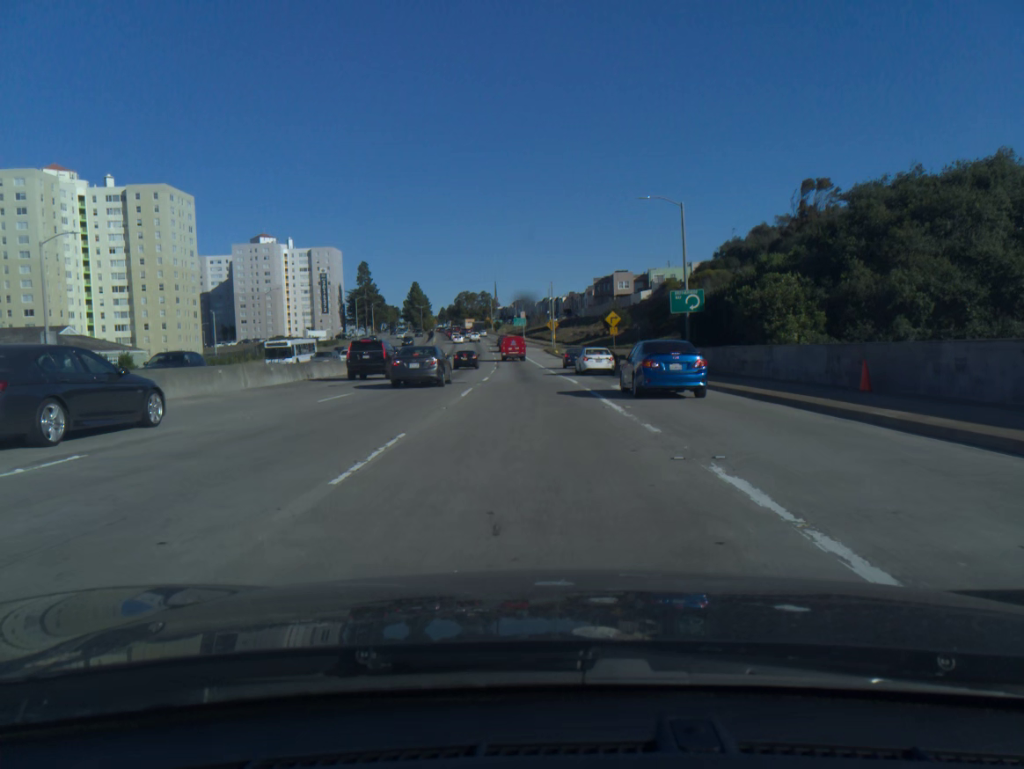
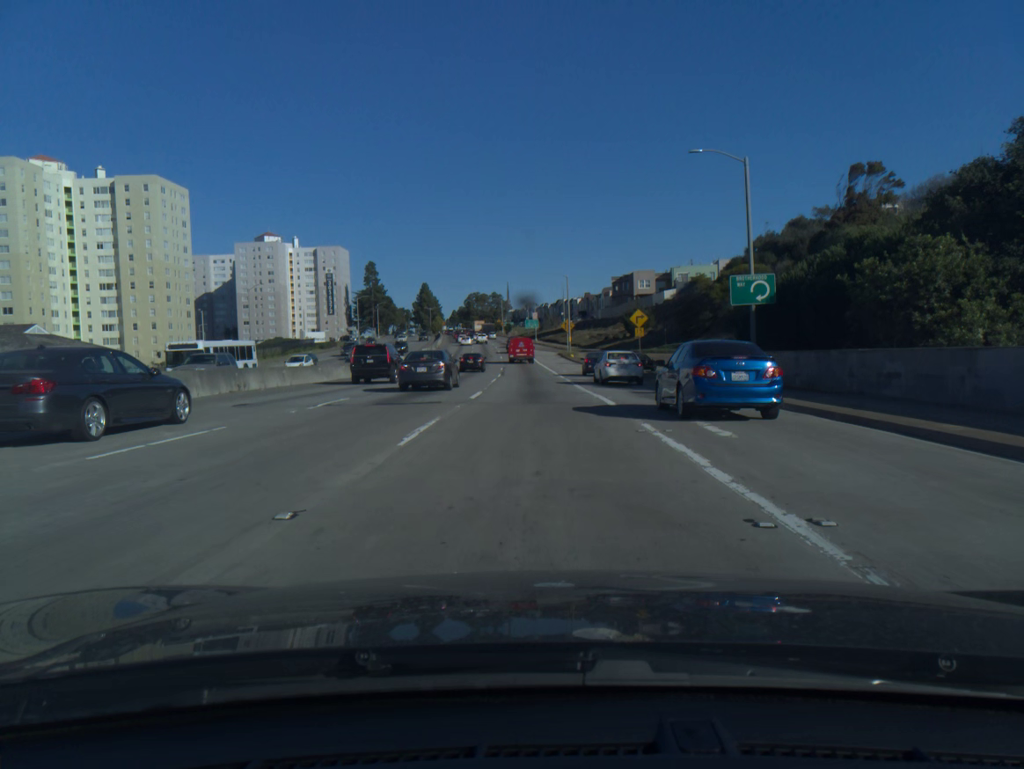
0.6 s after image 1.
(-0.1, +11.0) m; -1°
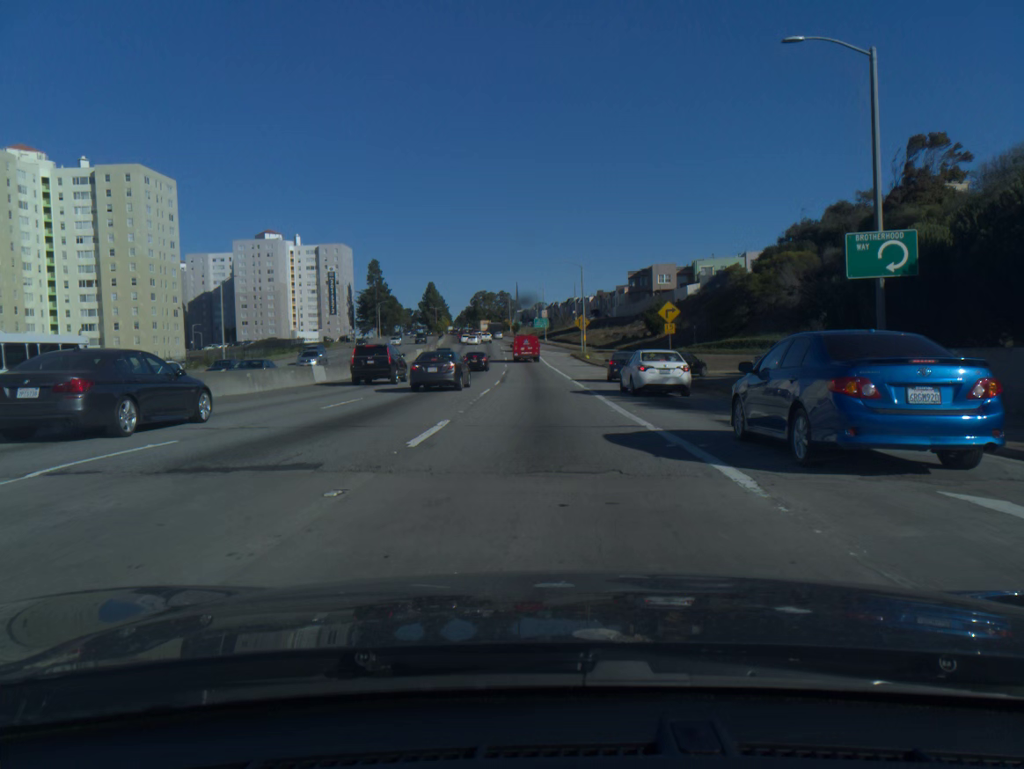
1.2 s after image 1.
(-0.1, +11.7) m; -1°
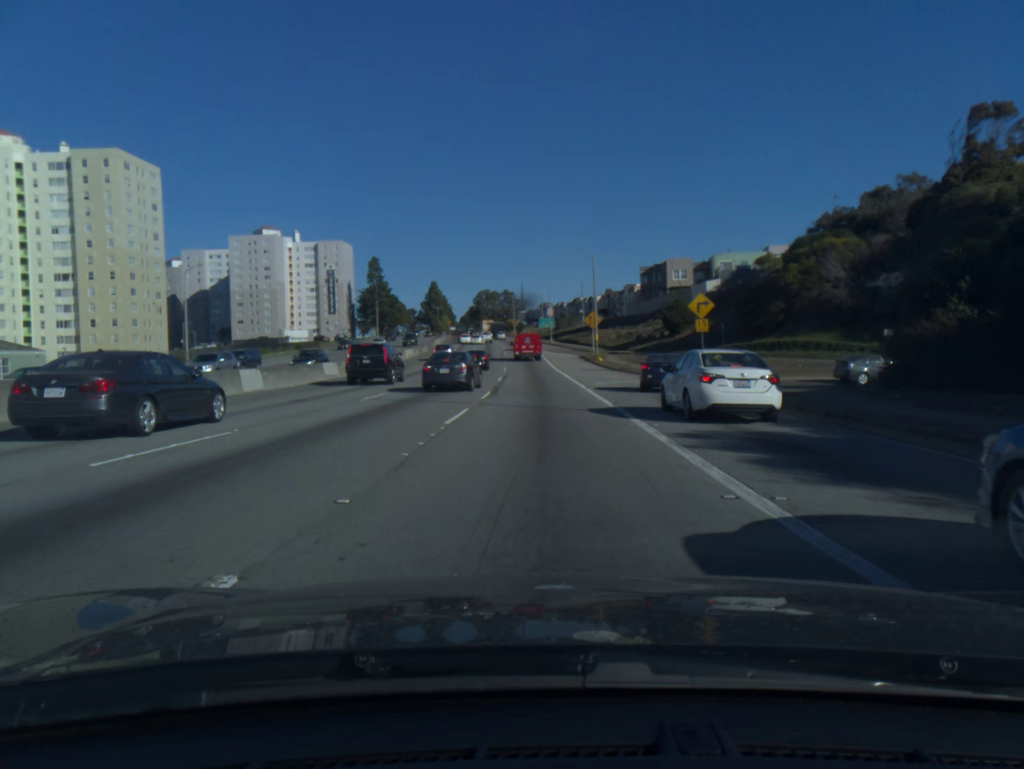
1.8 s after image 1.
(0.0, +10.5) m; 0°
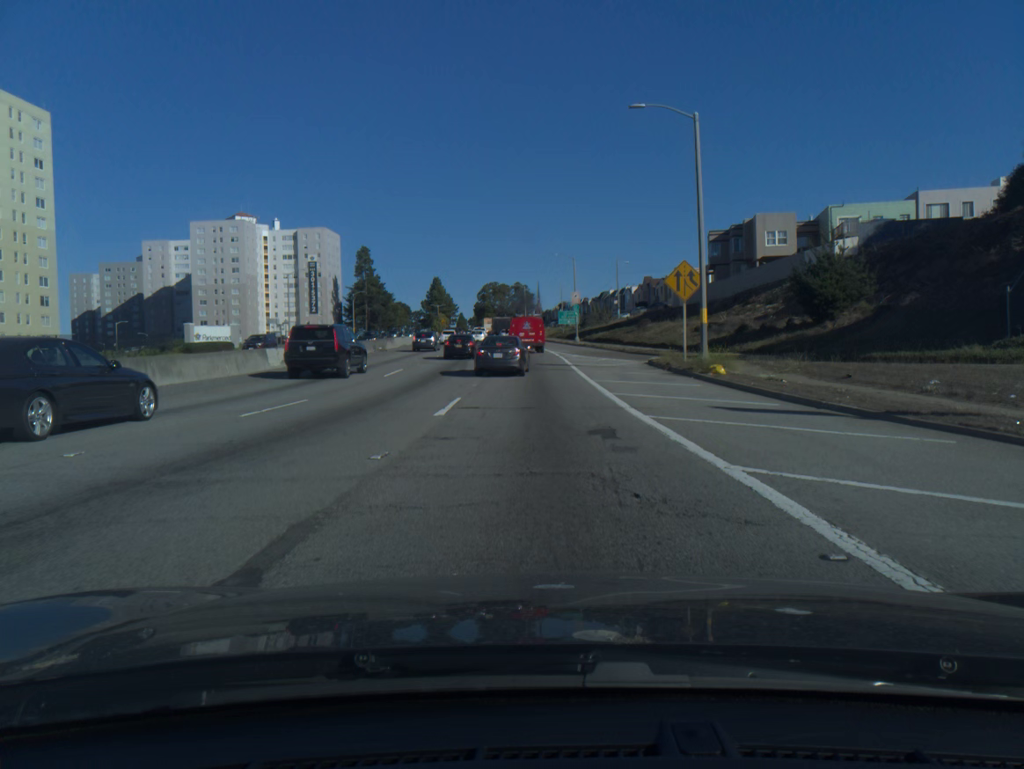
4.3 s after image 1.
(-0.3, +39.7) m; -1°
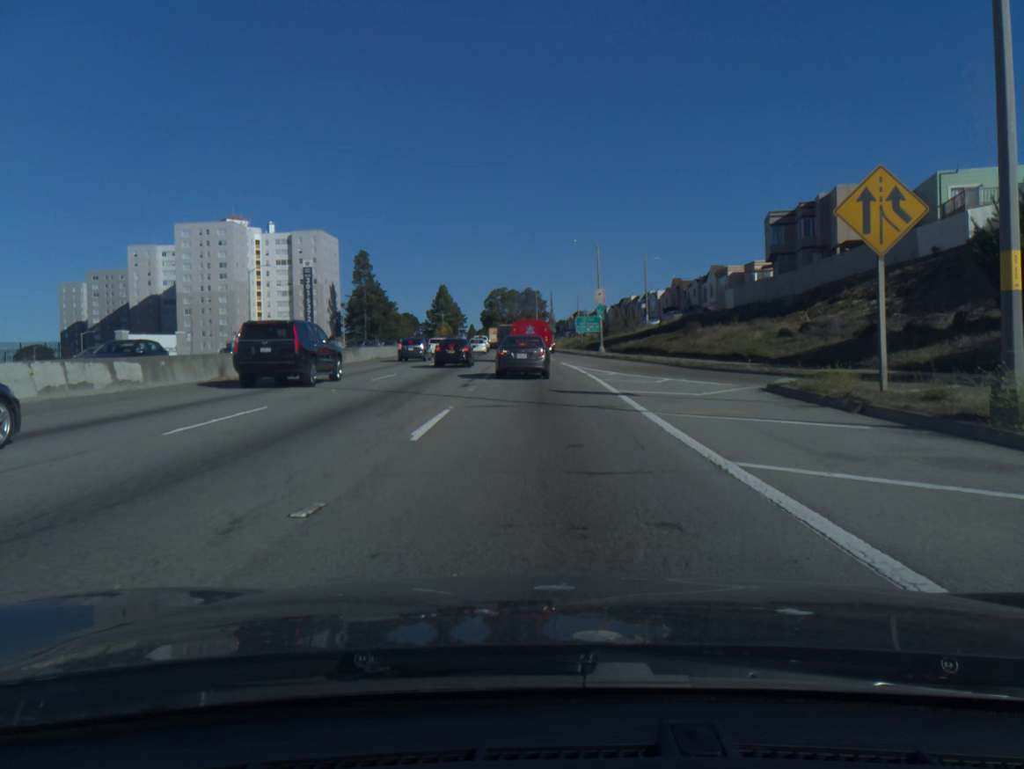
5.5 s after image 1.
(-0.2, +17.8) m; -1°
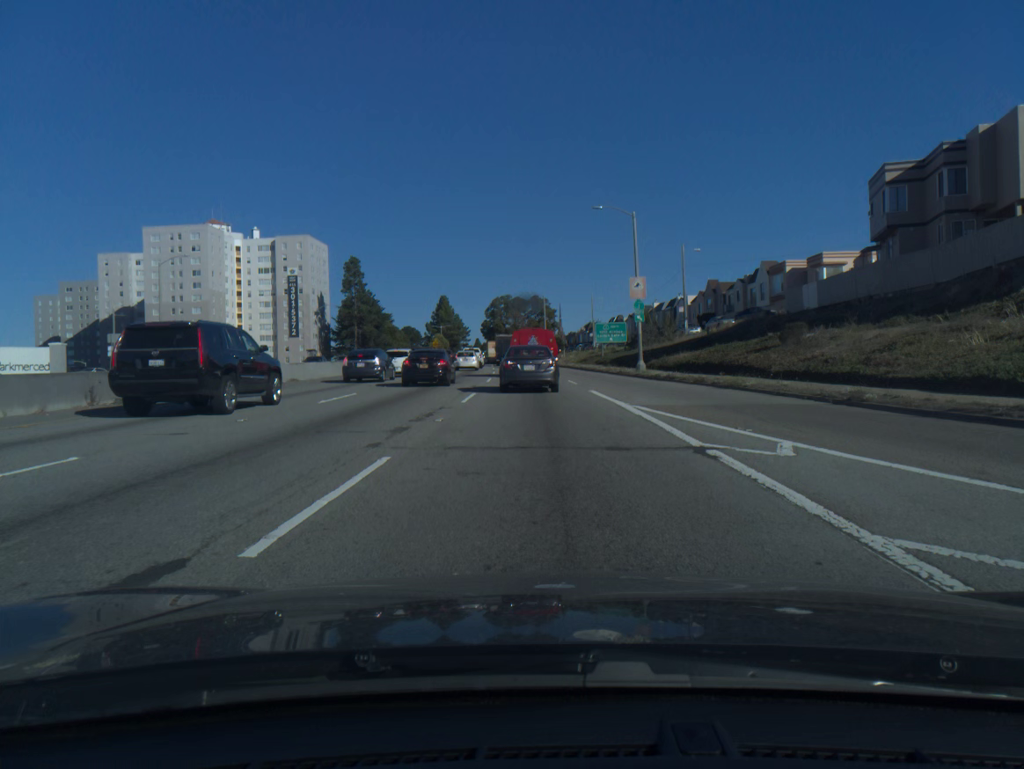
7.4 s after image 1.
(-0.1, +21.6) m; 0°
